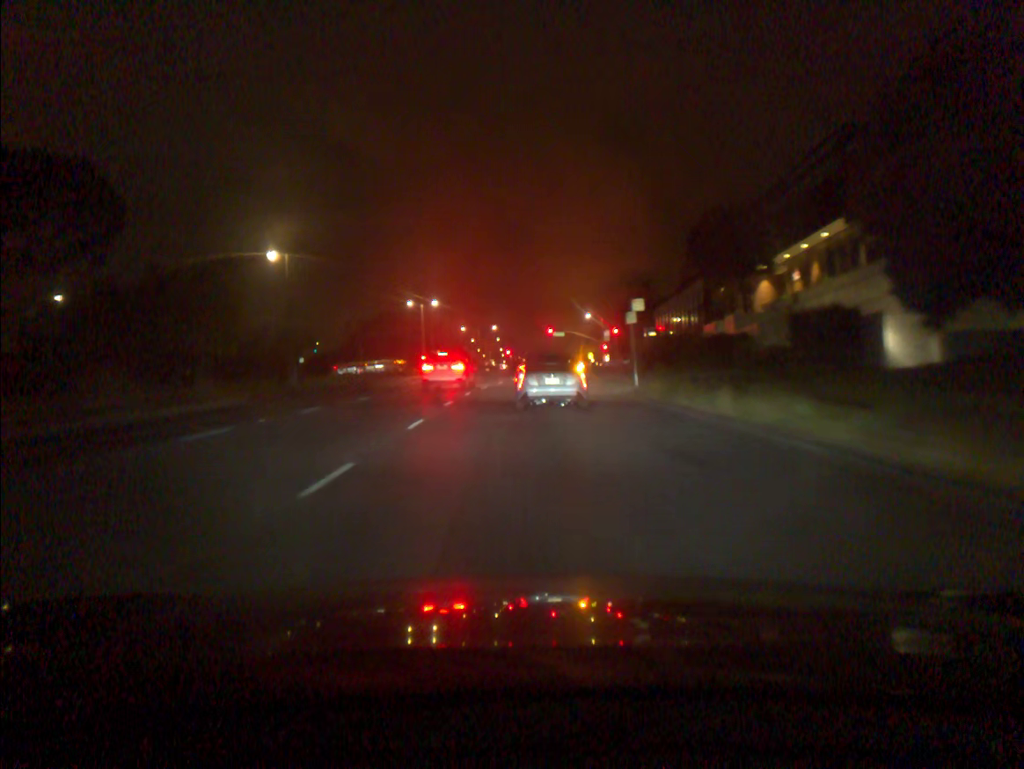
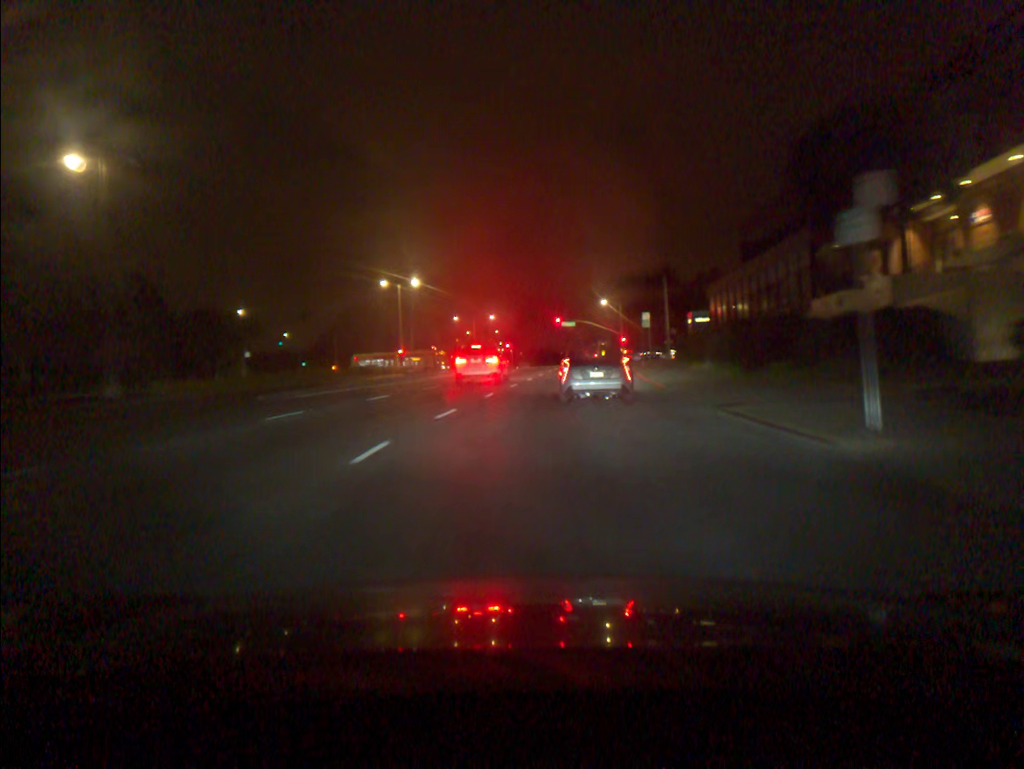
(-0.1, +20.3) m; 0°
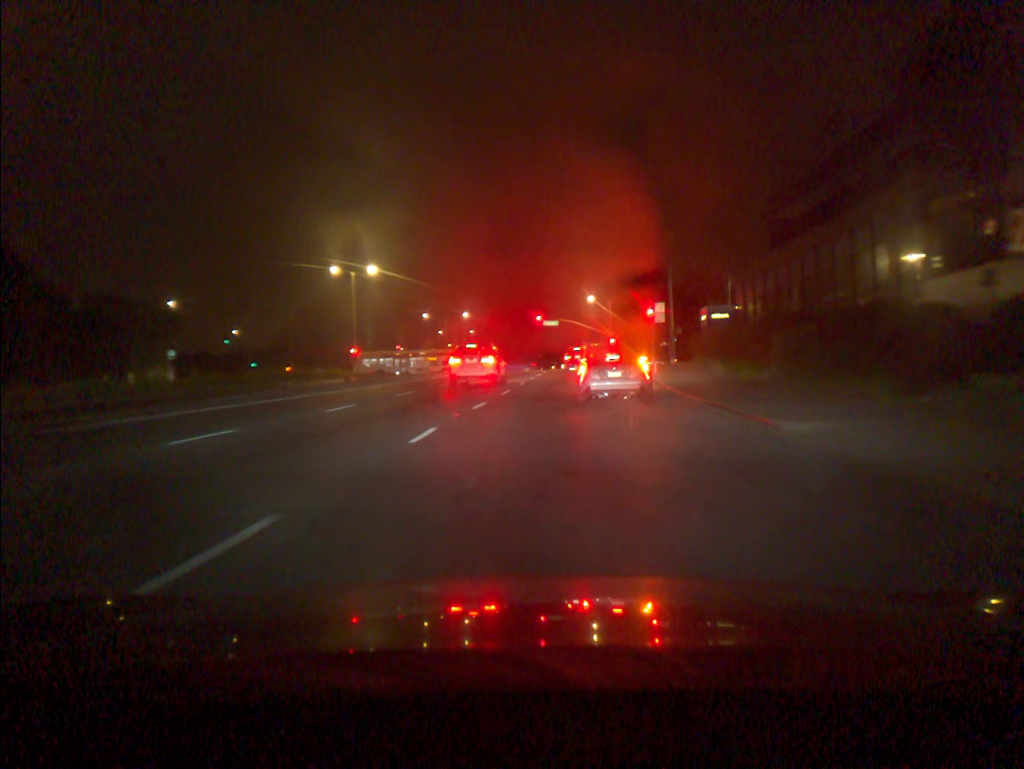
(+0.2, +12.3) m; +2°
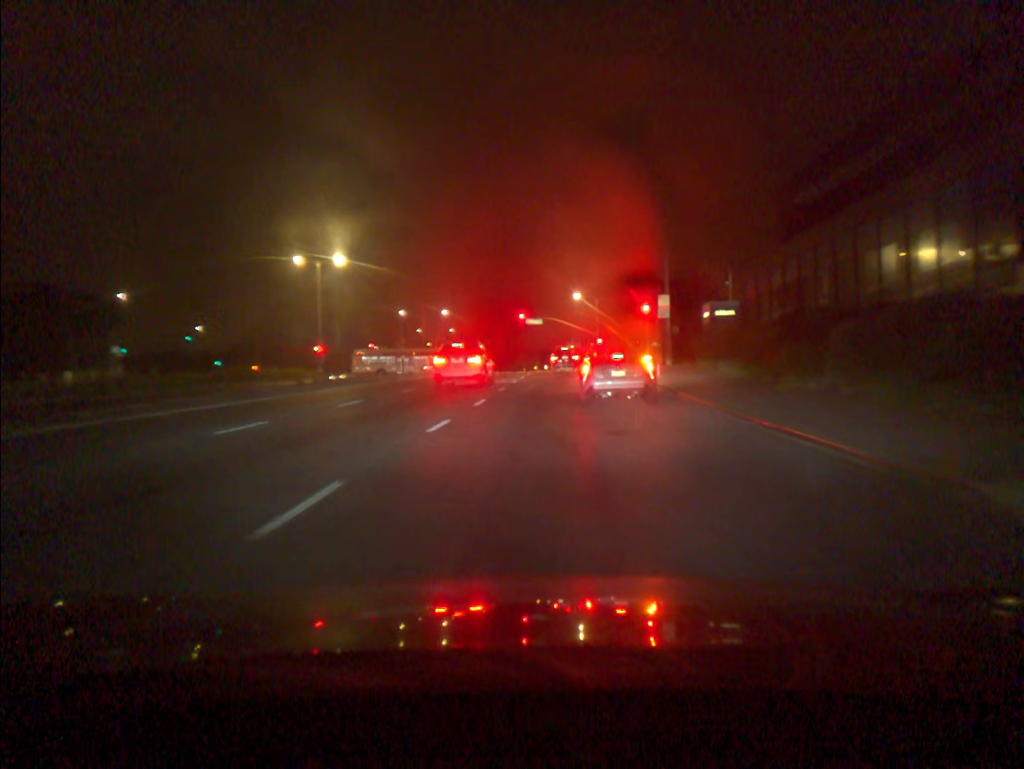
(+0.1, +5.8) m; +1°
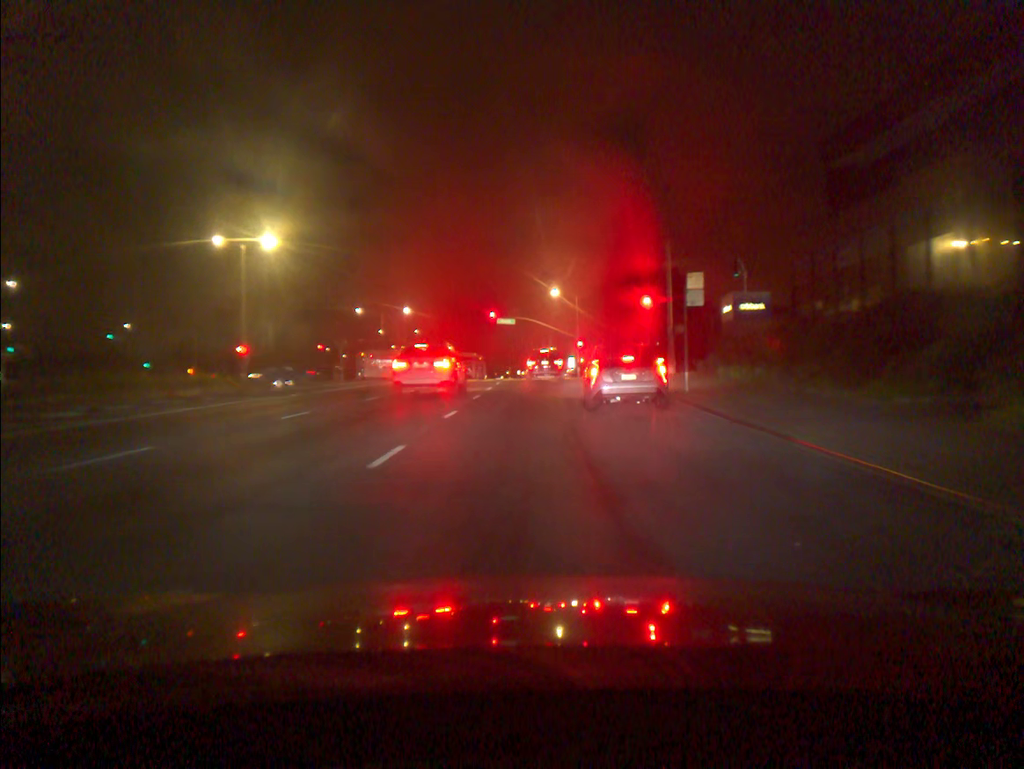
(+0.2, +10.6) m; +2°
